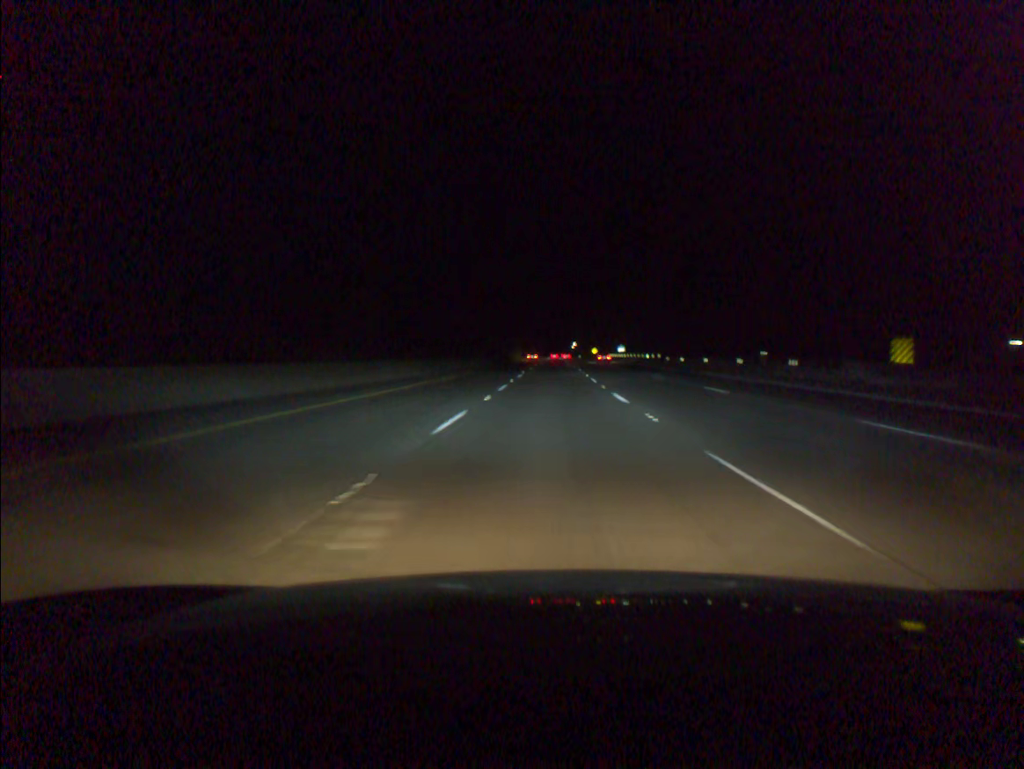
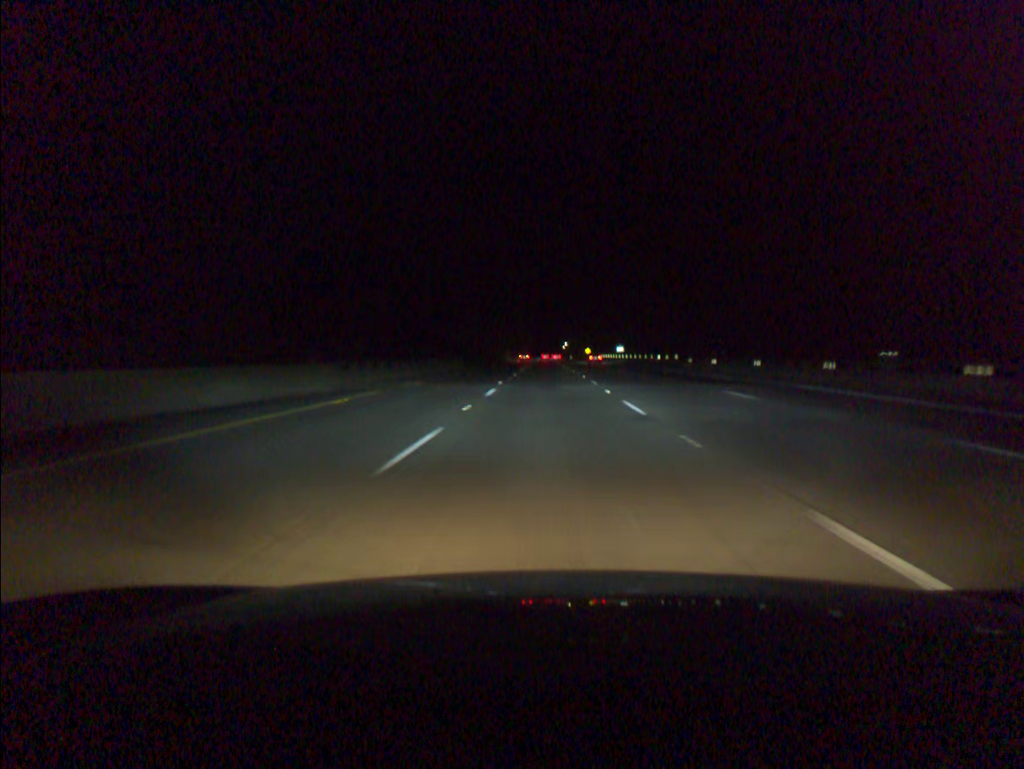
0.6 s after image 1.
(+0.1, +18.3) m; +1°
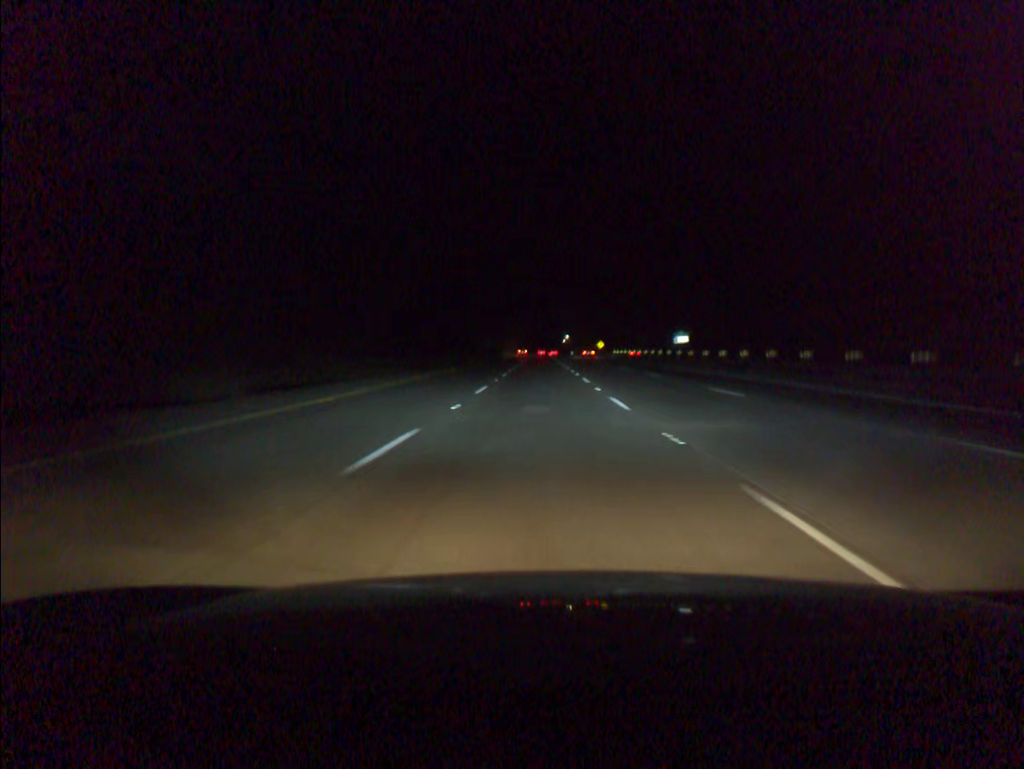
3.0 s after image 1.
(+0.6, +73.1) m; 0°
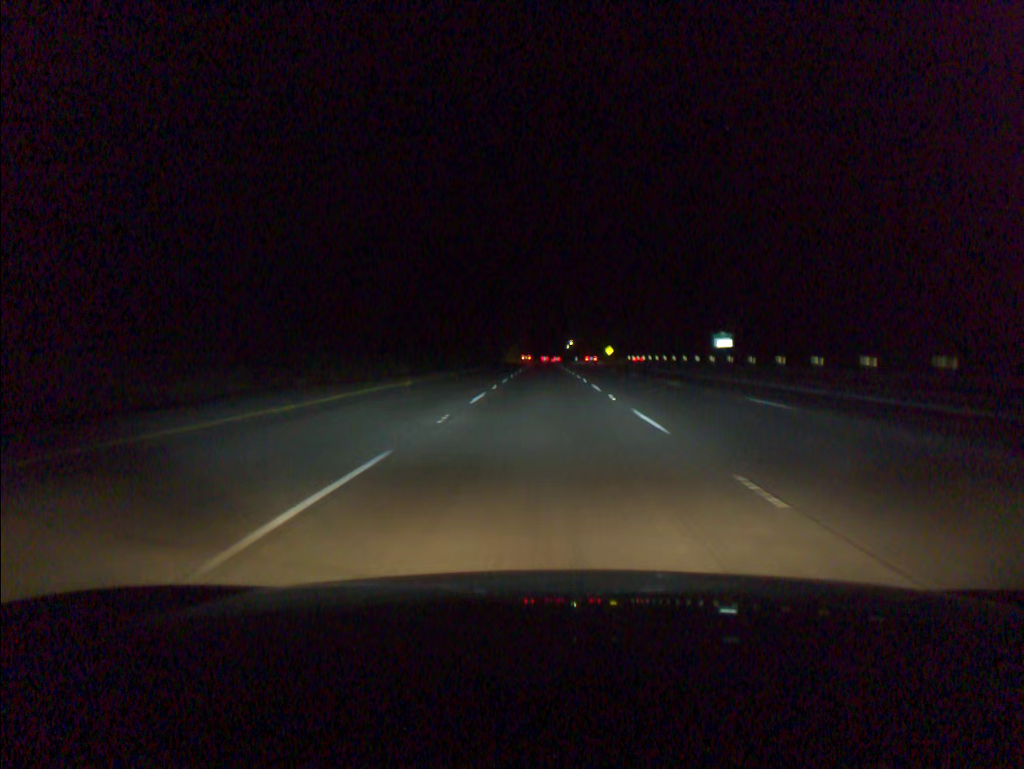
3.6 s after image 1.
(0.0, +18.3) m; 0°
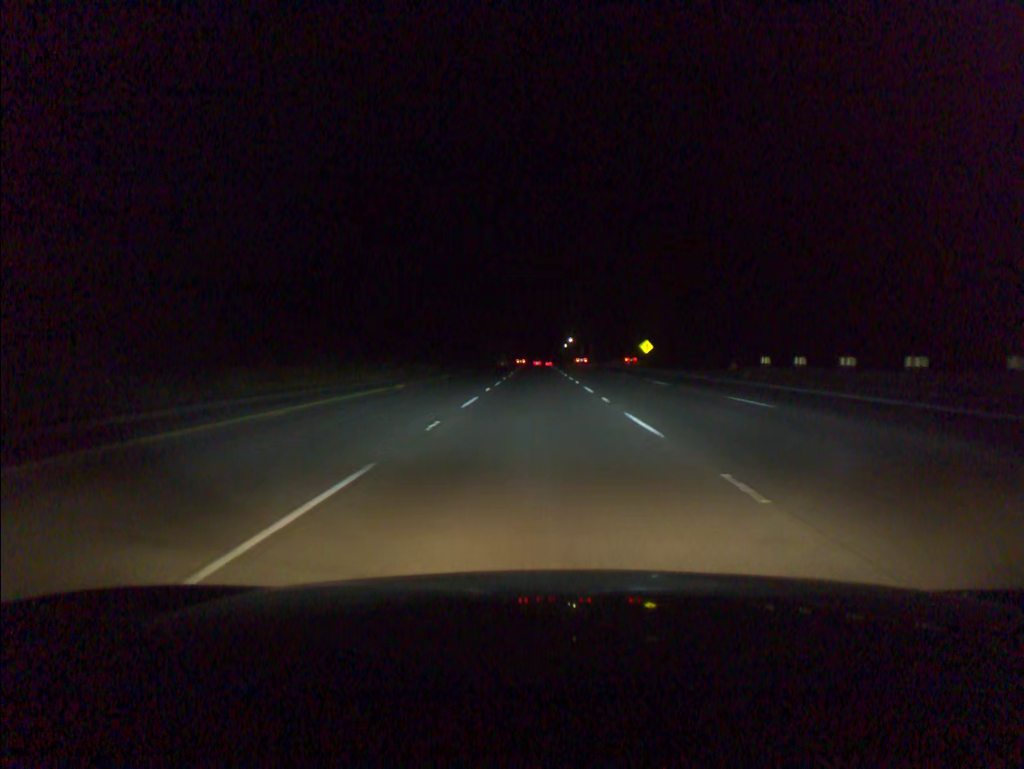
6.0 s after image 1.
(+0.4, +73.2) m; +1°
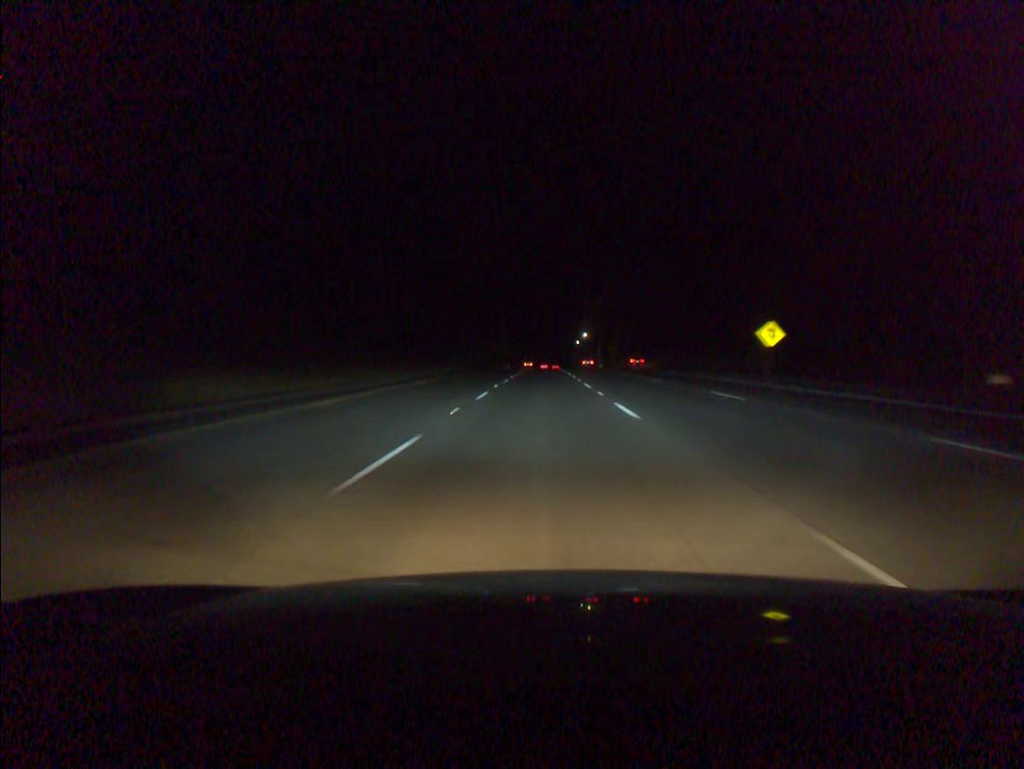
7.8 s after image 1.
(-0.2, +54.9) m; 0°
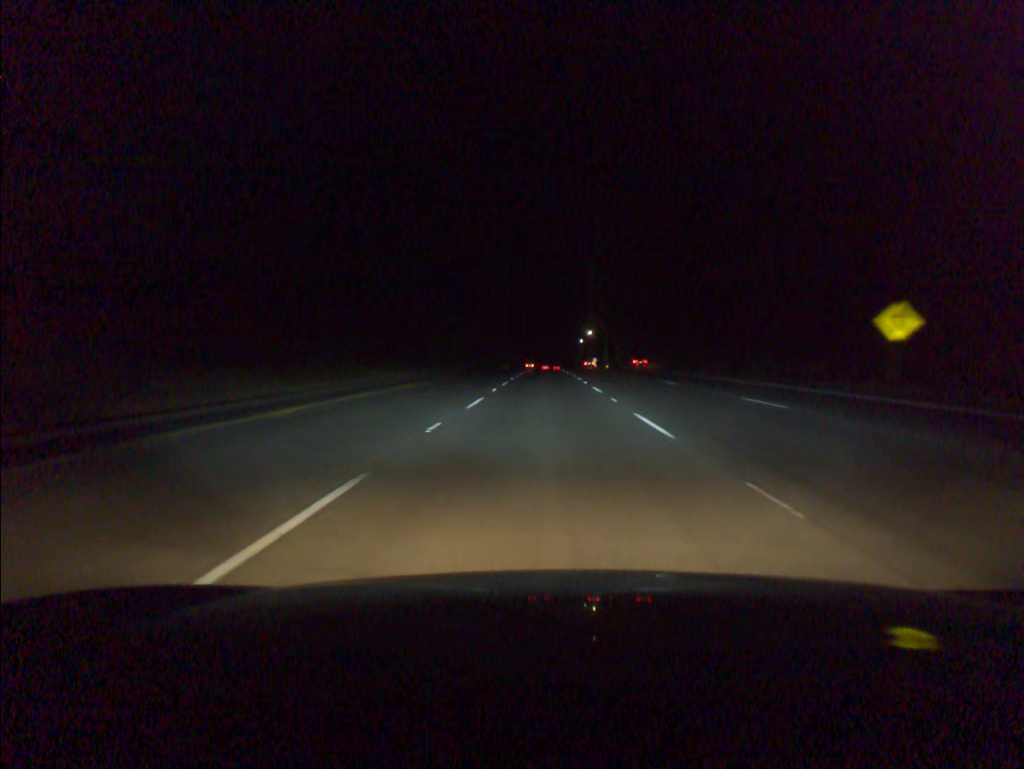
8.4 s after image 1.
(0.0, +18.3) m; 0°
